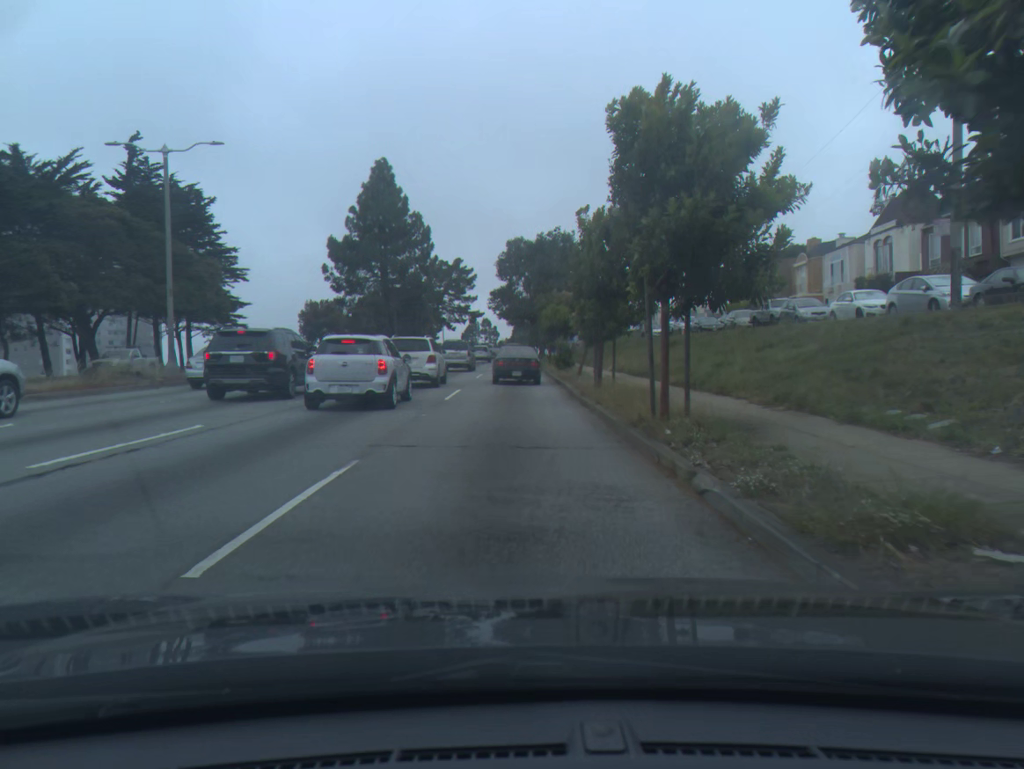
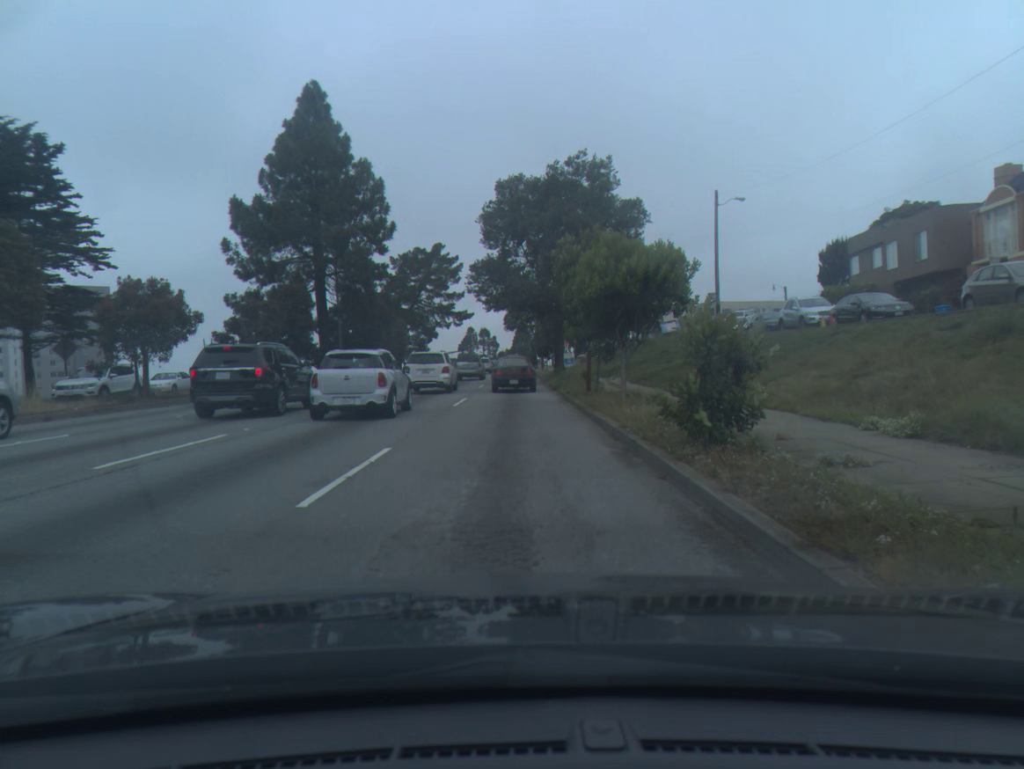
(0.0, +27.5) m; 0°
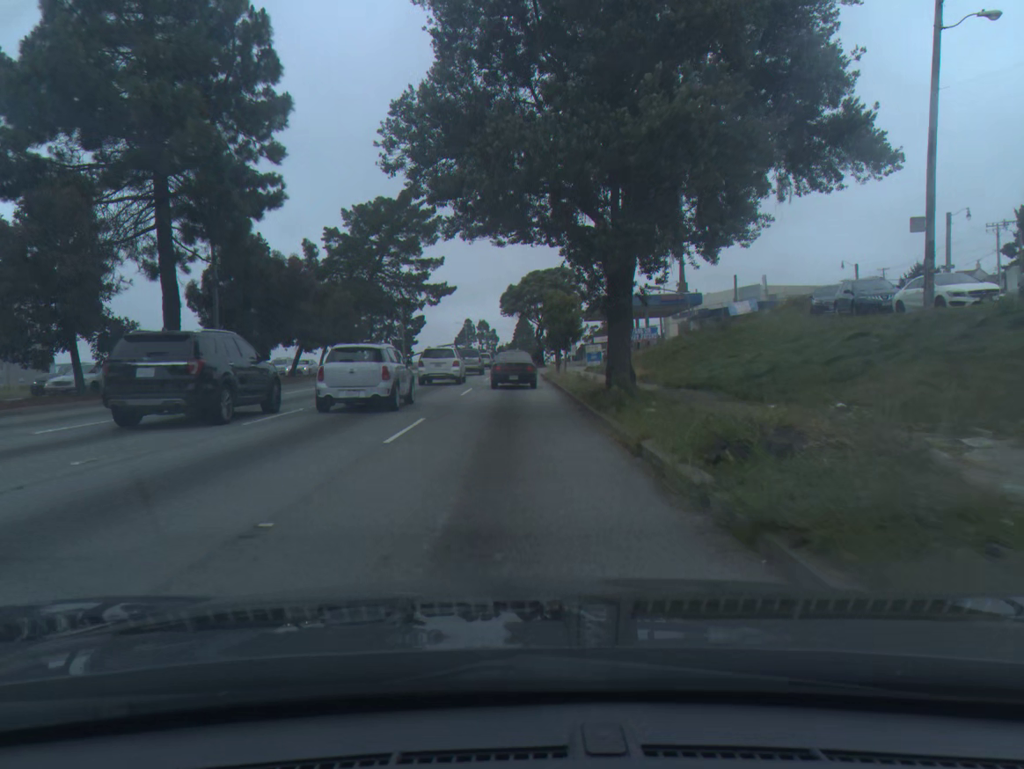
(0.0, +25.4) m; 0°
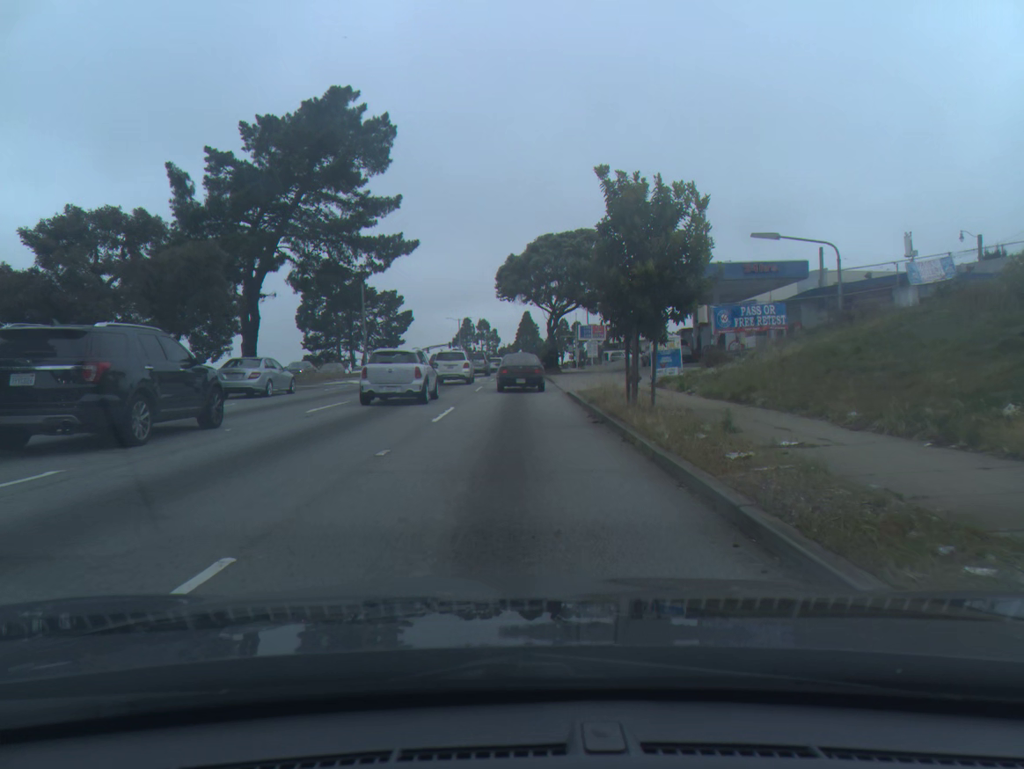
(0.0, +24.8) m; 0°
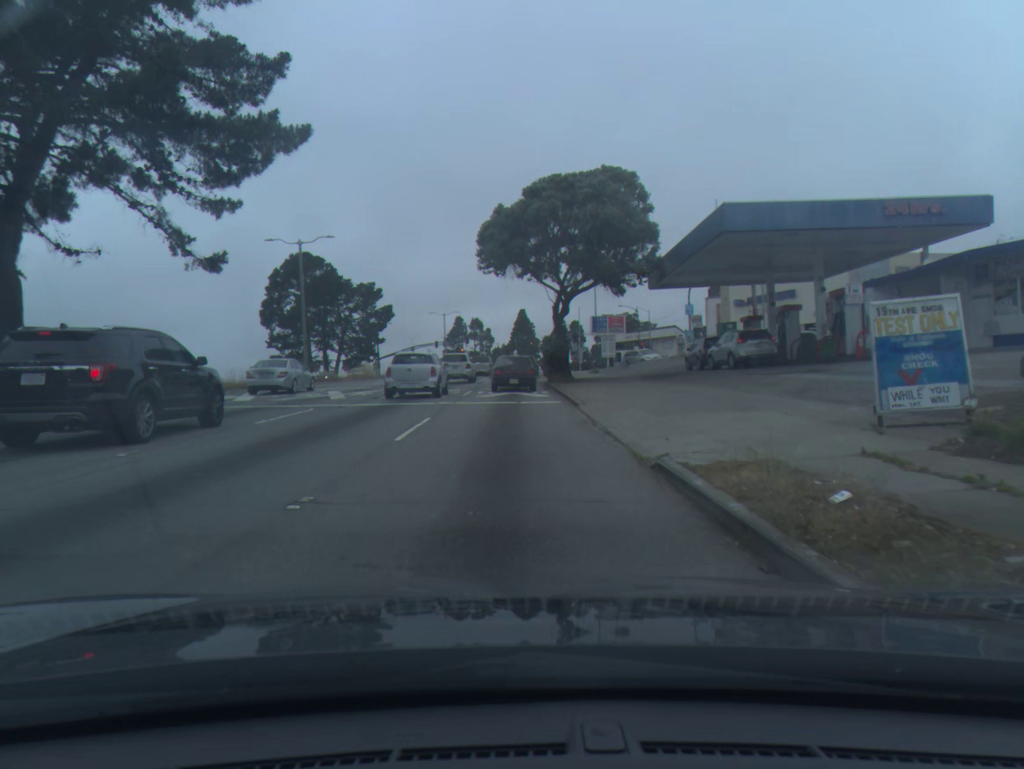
(0.0, +18.1) m; 0°
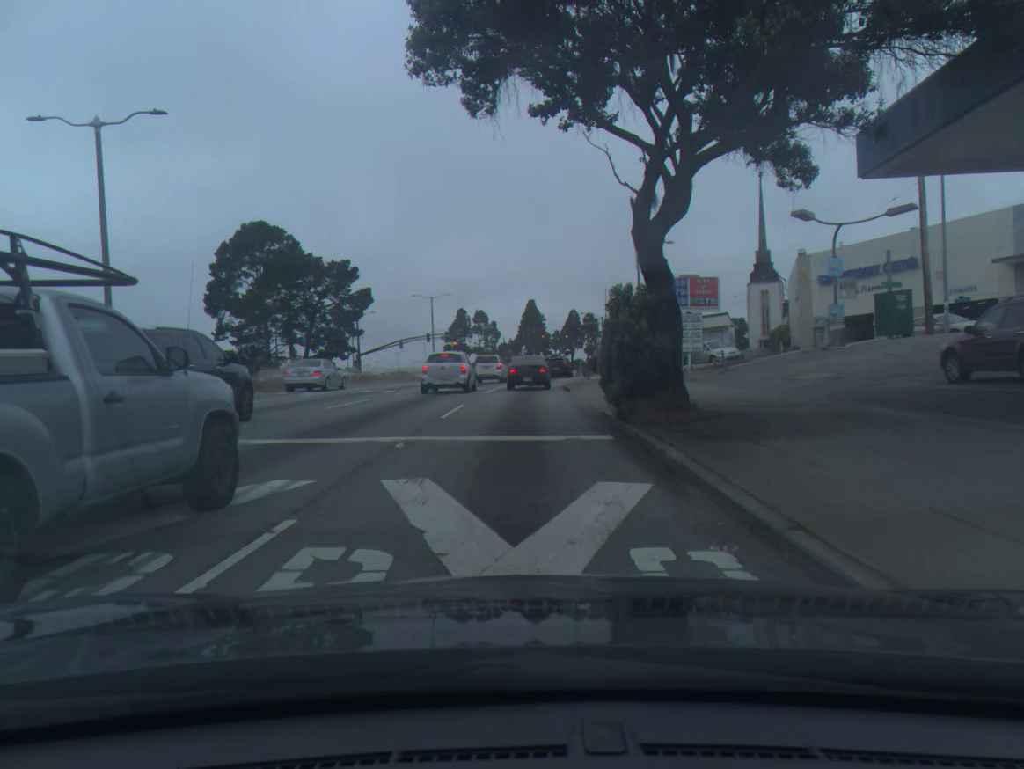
(-0.2, +25.2) m; 0°
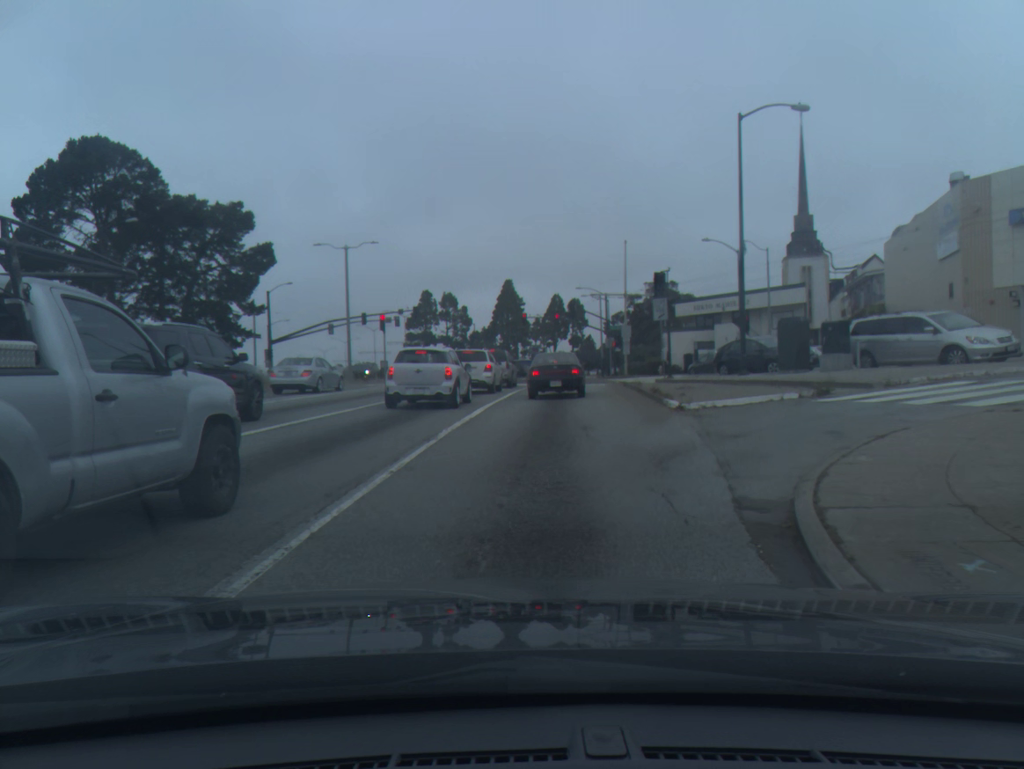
(+0.3, +32.0) m; +2°
